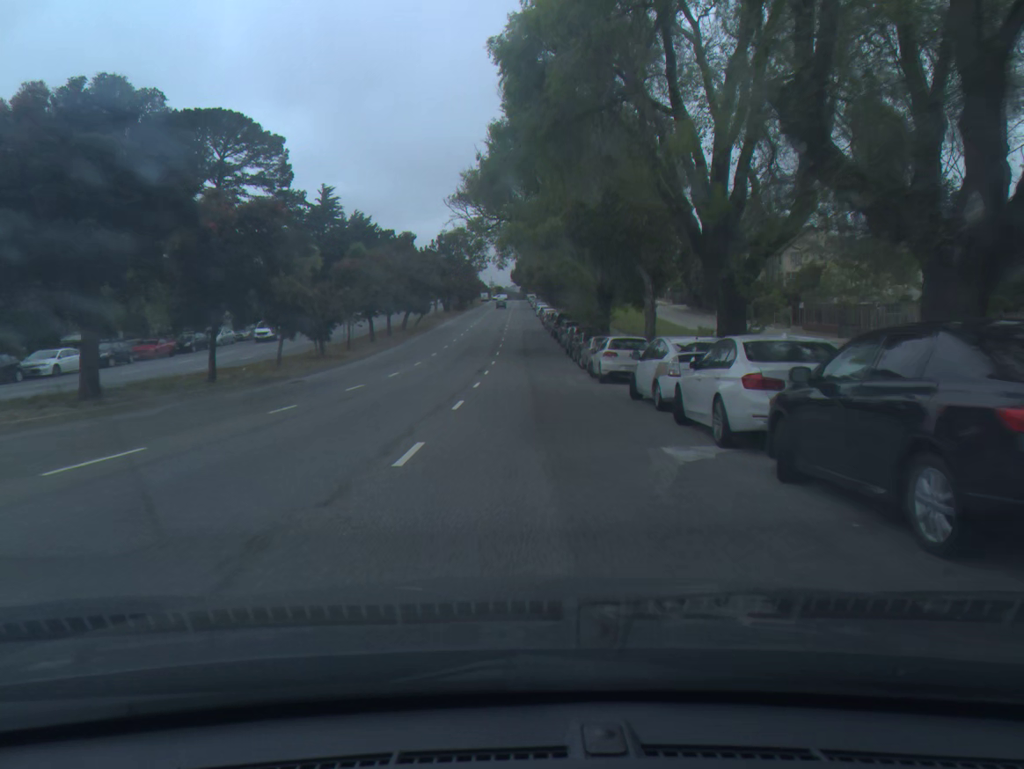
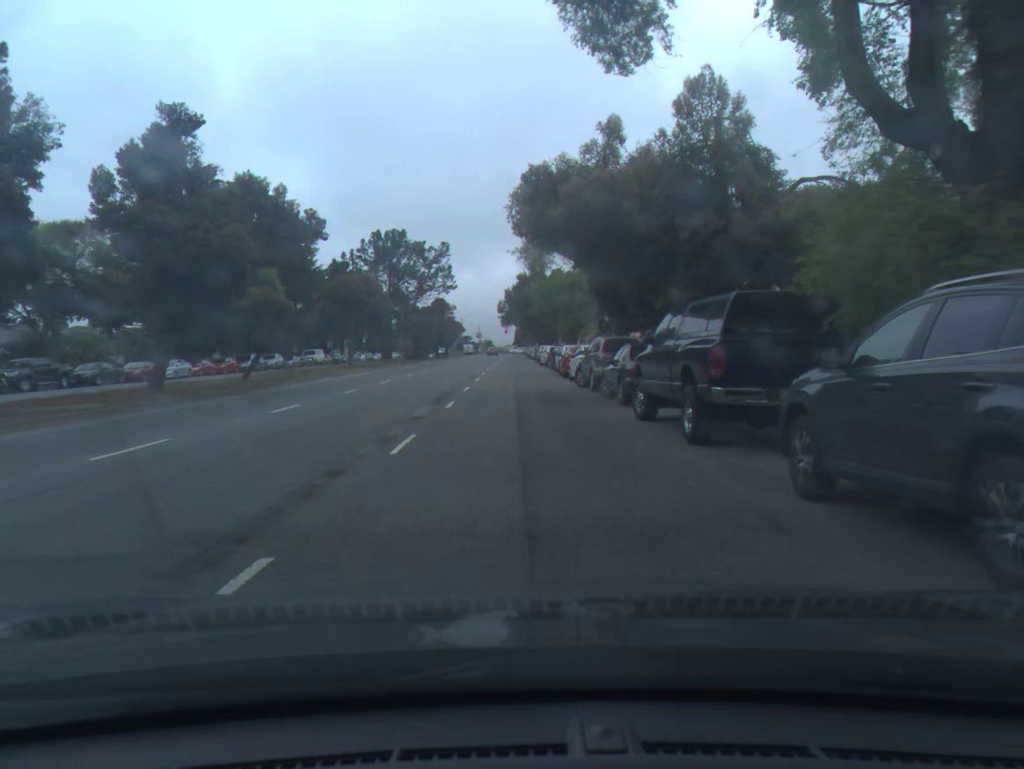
(+0.1, +49.0) m; 0°
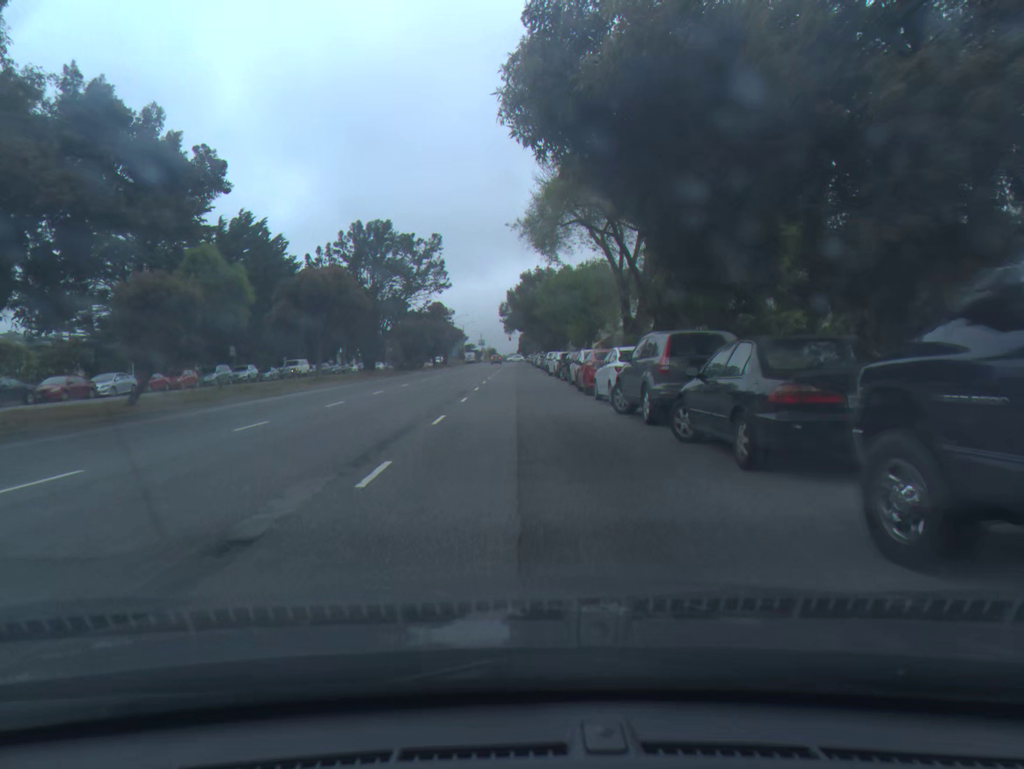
(0.0, +9.5) m; 0°
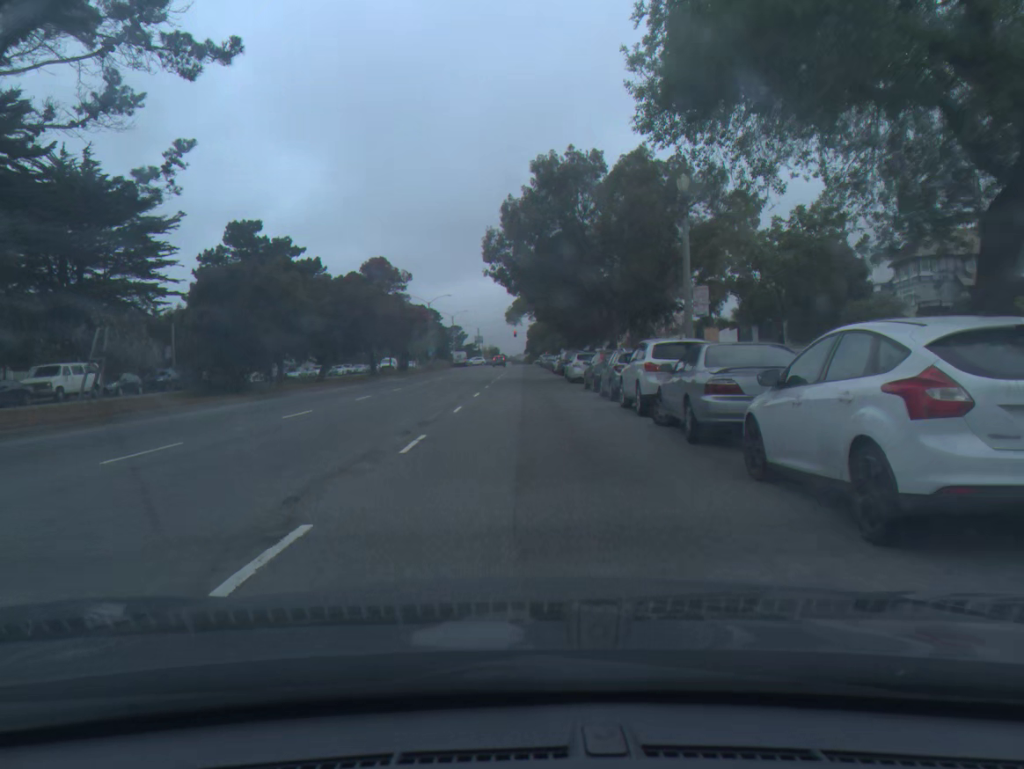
(-0.3, +47.6) m; 0°
